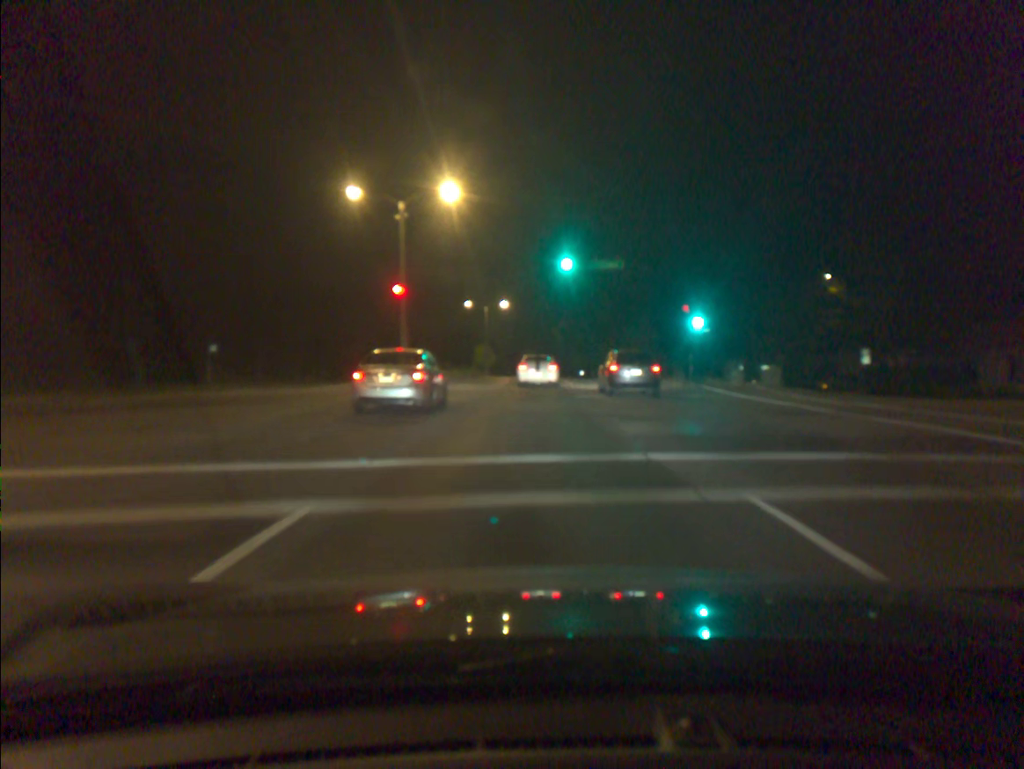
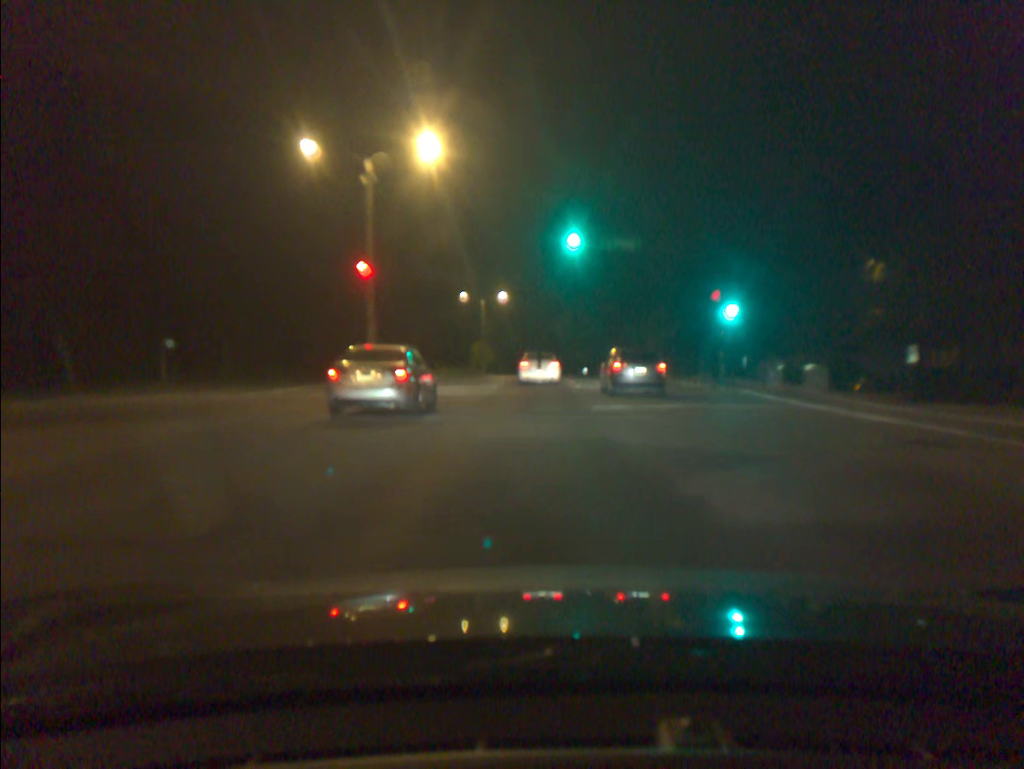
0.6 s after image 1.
(0.0, +6.9) m; 0°
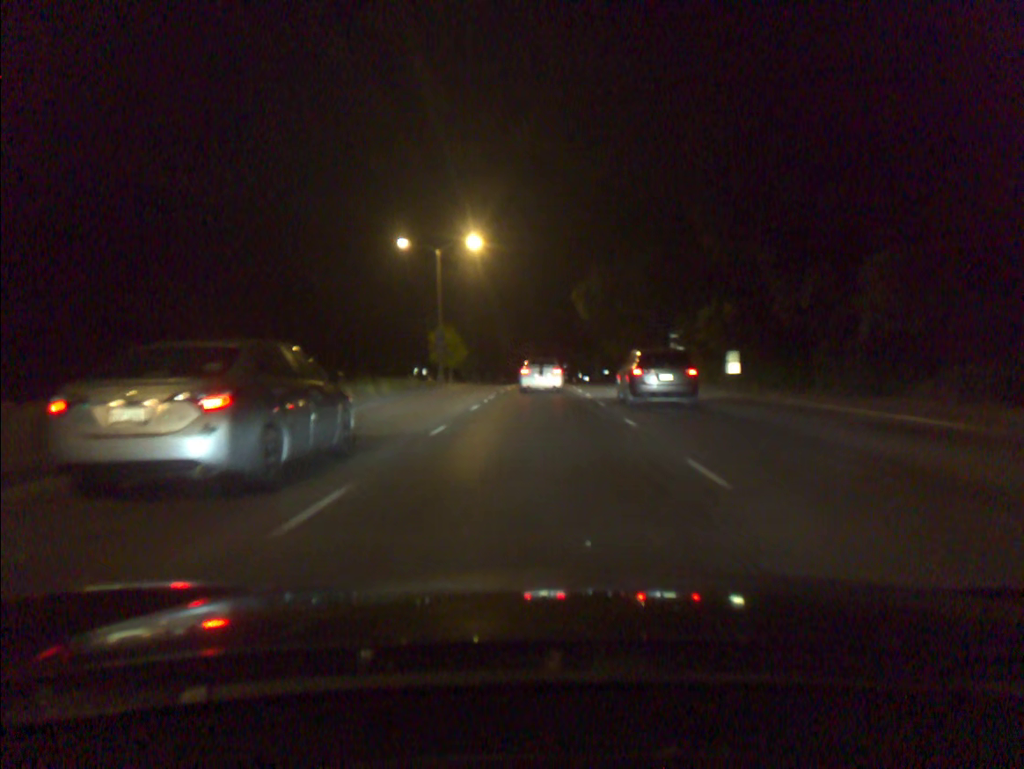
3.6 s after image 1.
(-0.2, +39.2) m; 0°
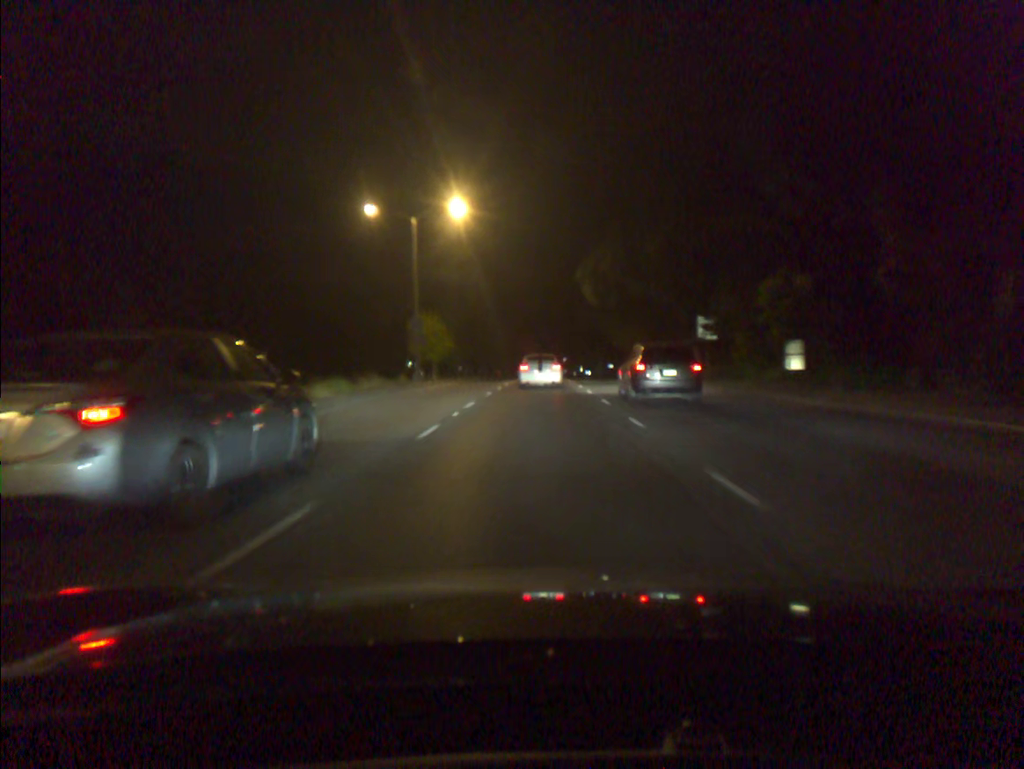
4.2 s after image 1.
(0.0, +8.5) m; 0°
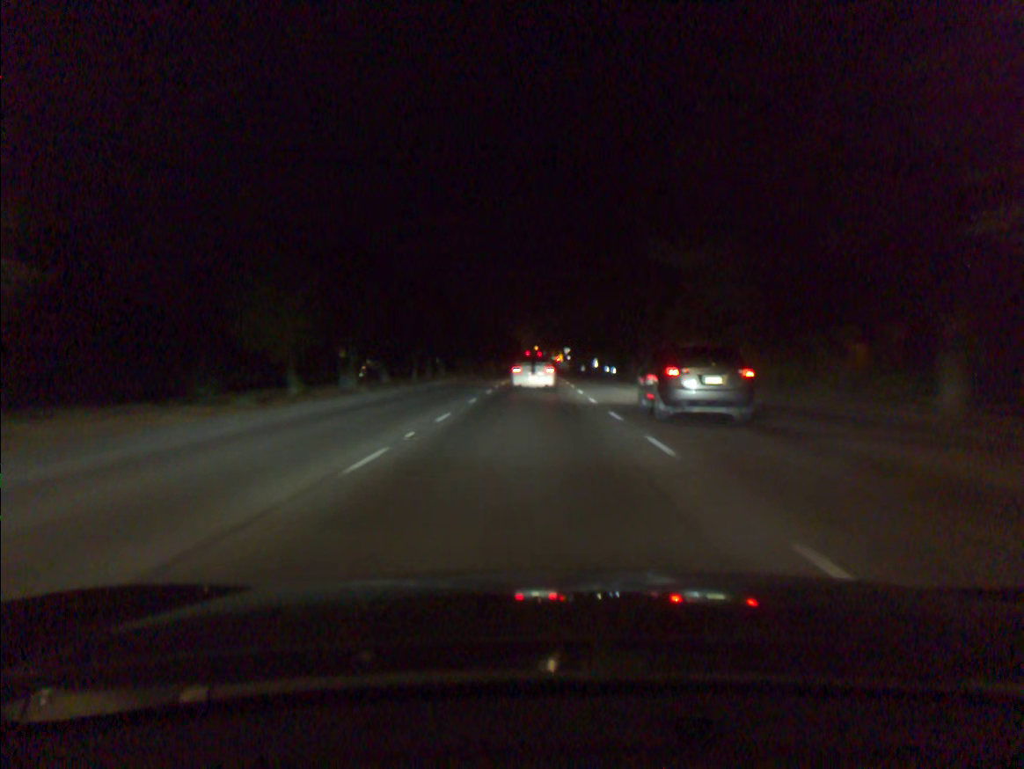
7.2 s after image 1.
(+0.1, +47.7) m; 0°
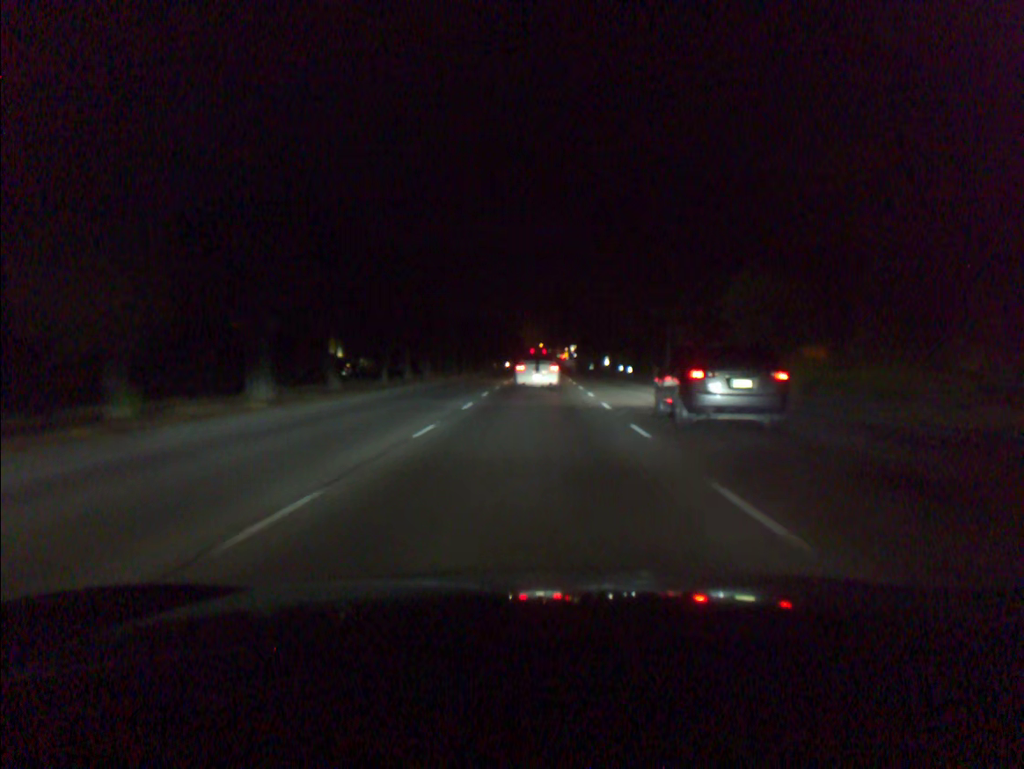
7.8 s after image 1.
(0.0, +10.7) m; -1°
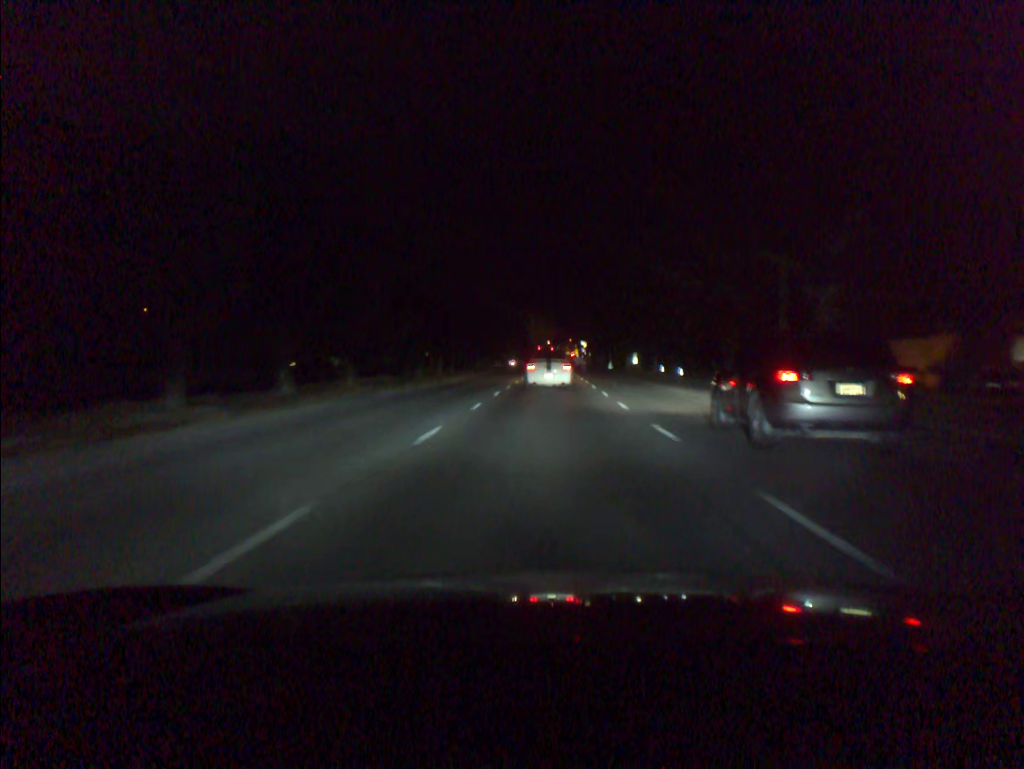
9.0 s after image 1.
(-0.1, +22.4) m; 0°
